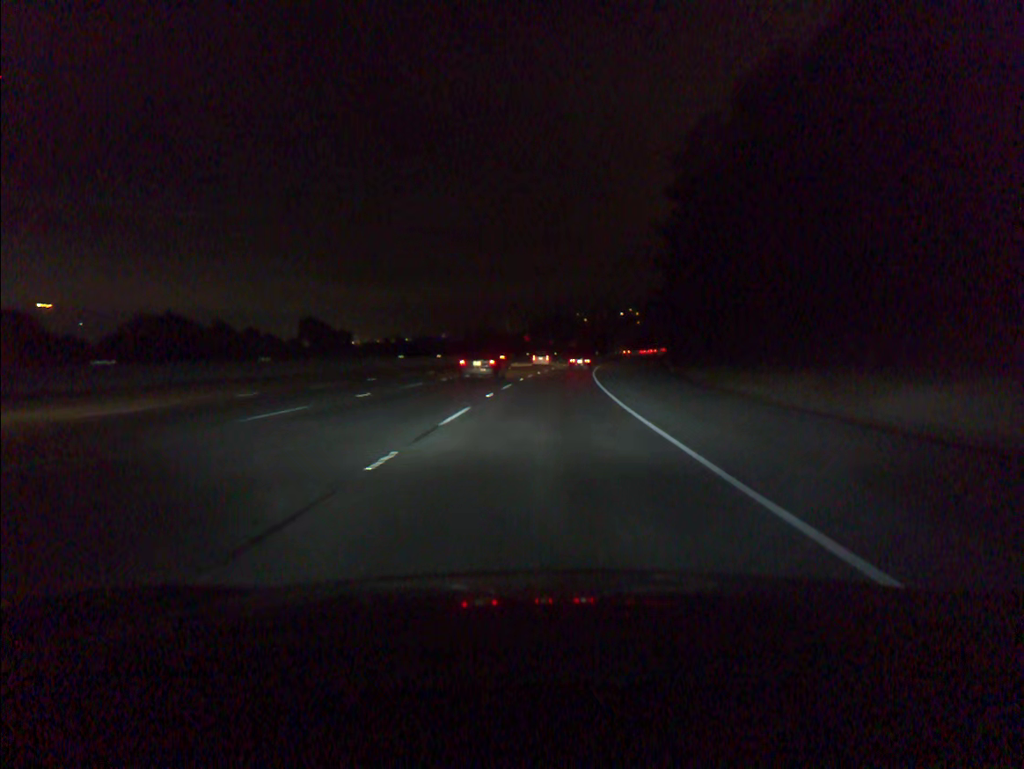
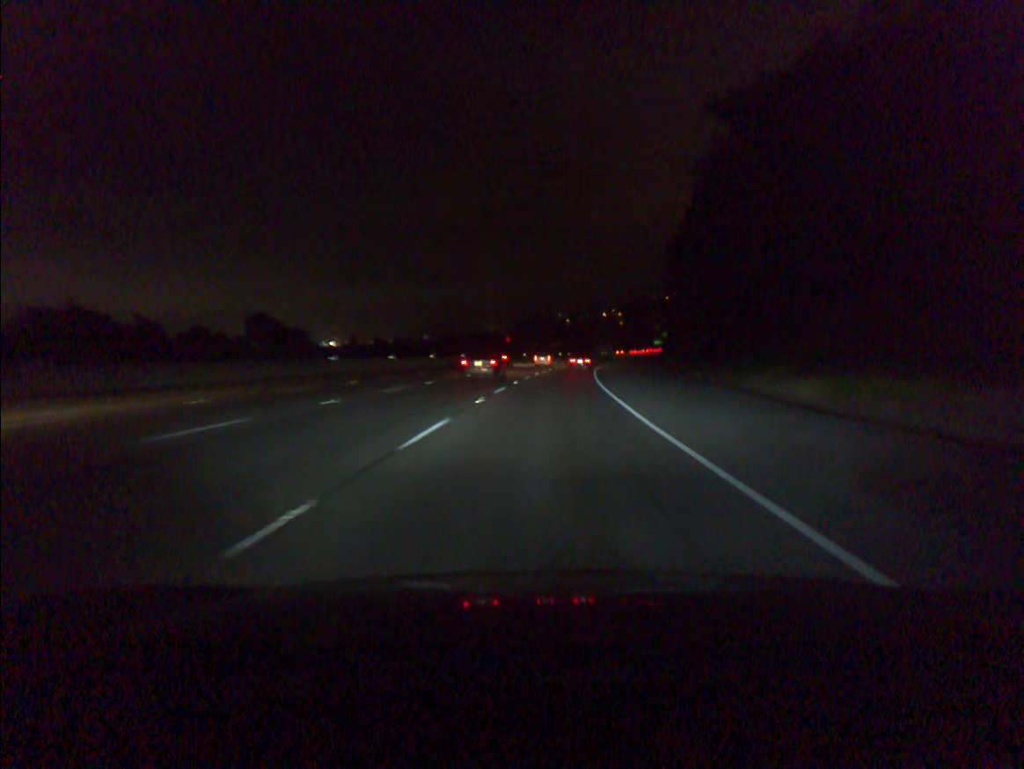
(+0.2, +17.9) m; +1°
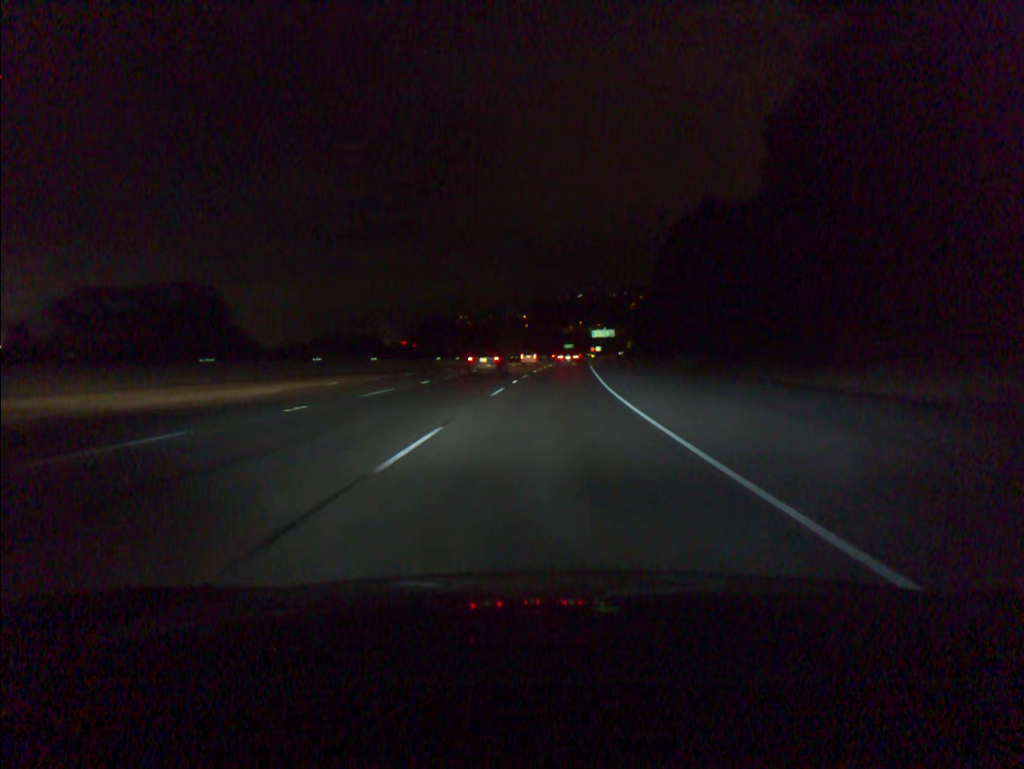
(+5.2, +89.7) m; +7°
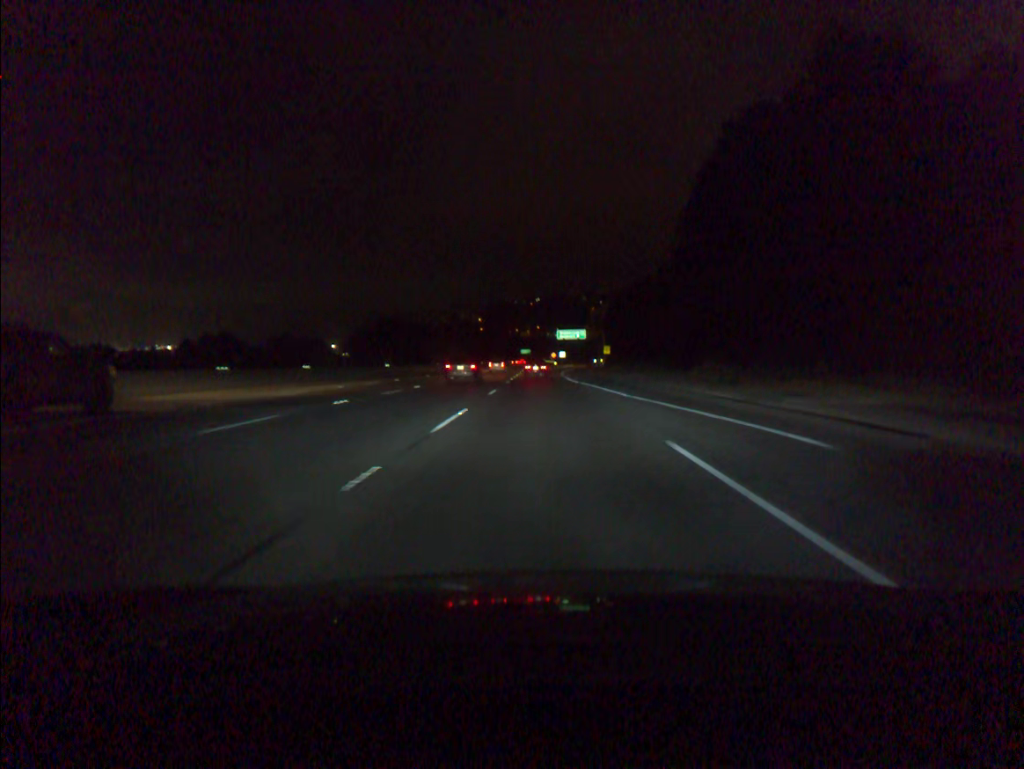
(+1.7, +53.6) m; +3°
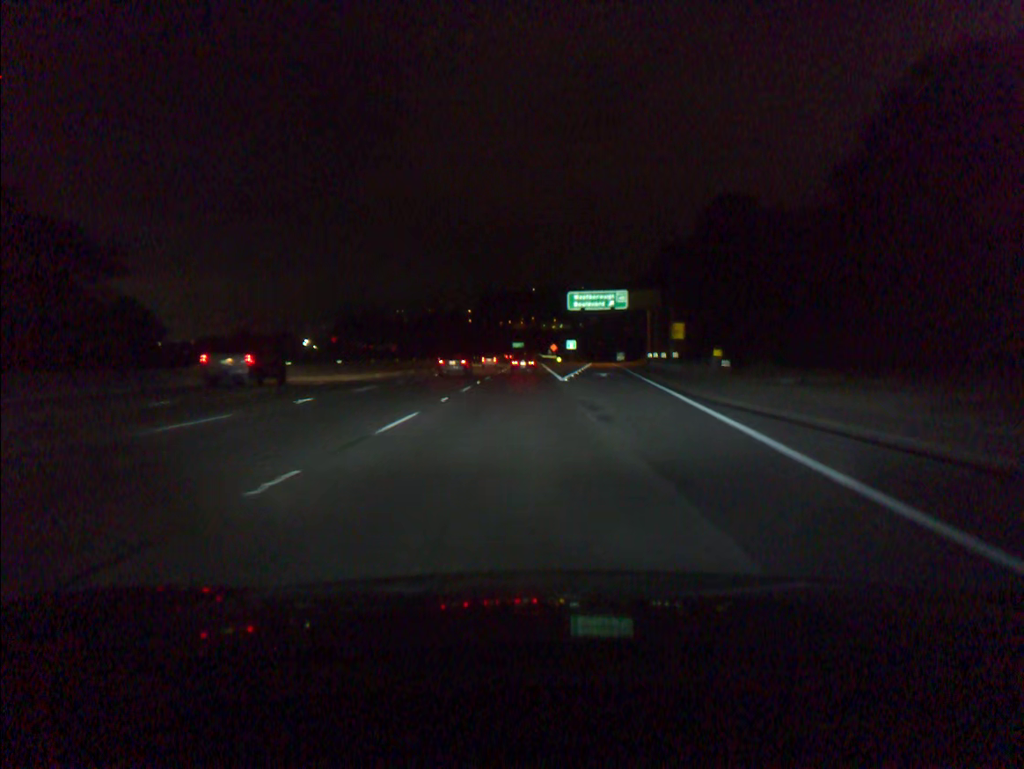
(+0.4, +88.2) m; 0°
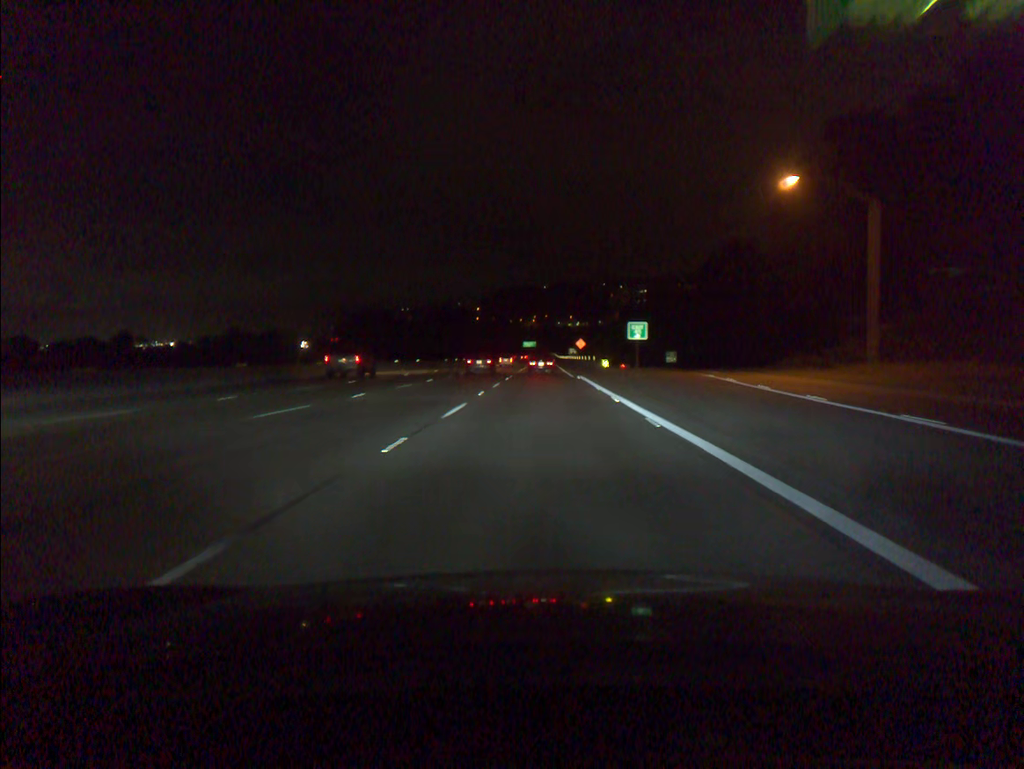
(-1.2, +70.4) m; -1°
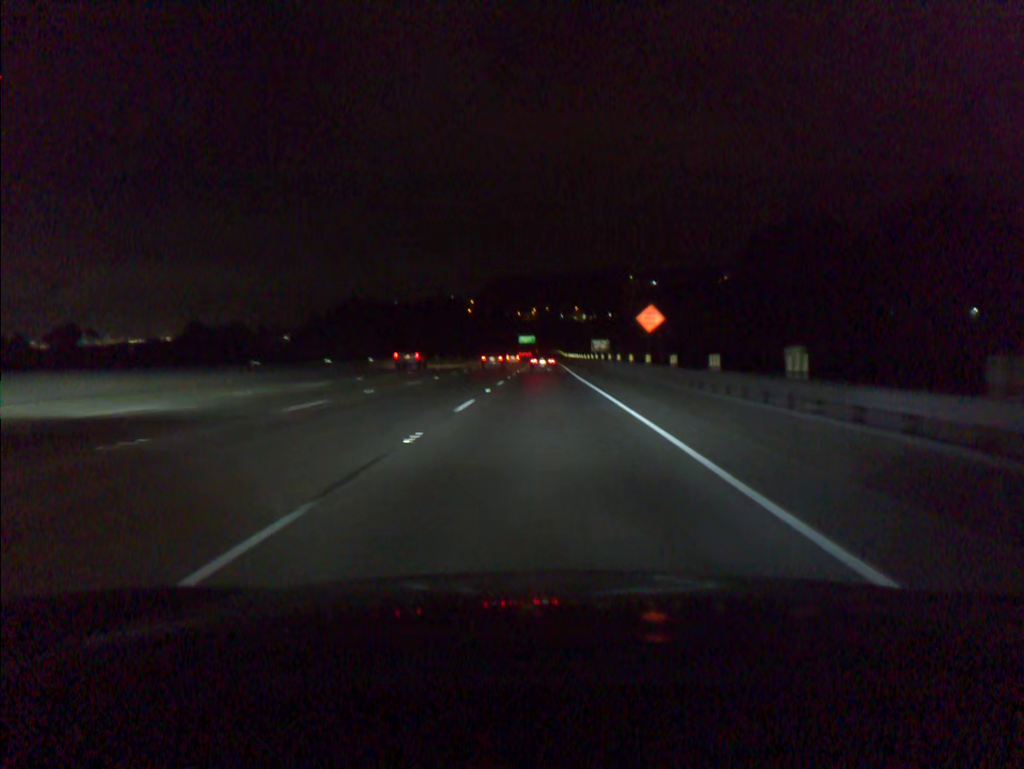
(+0.4, +86.4) m; 0°
